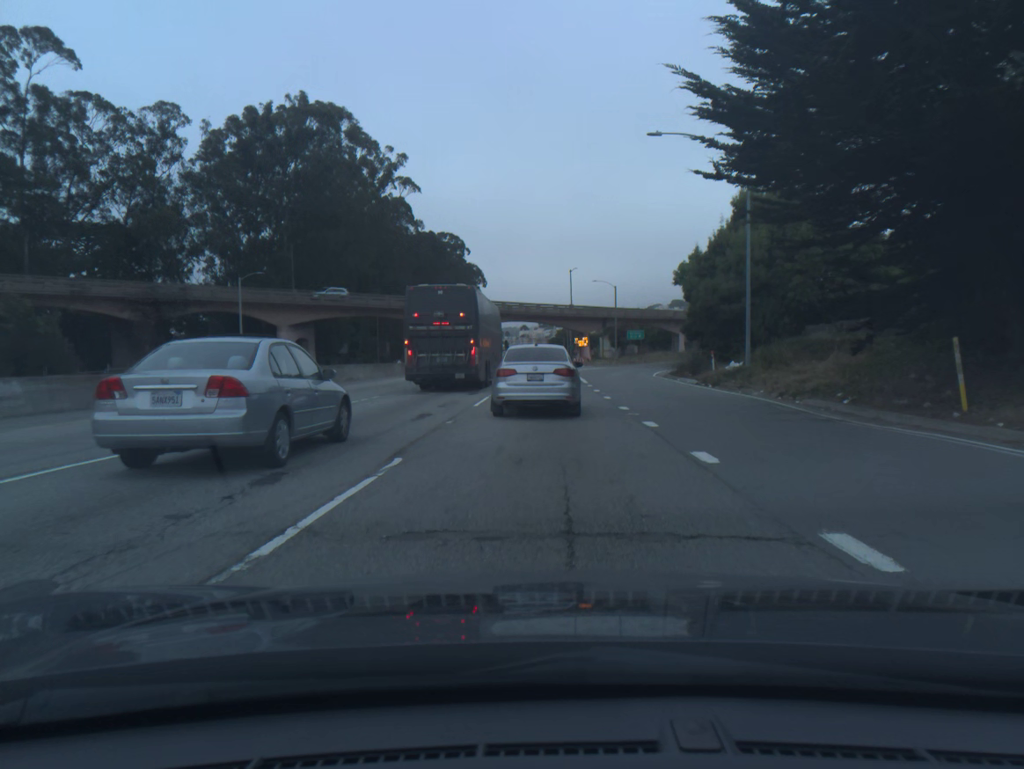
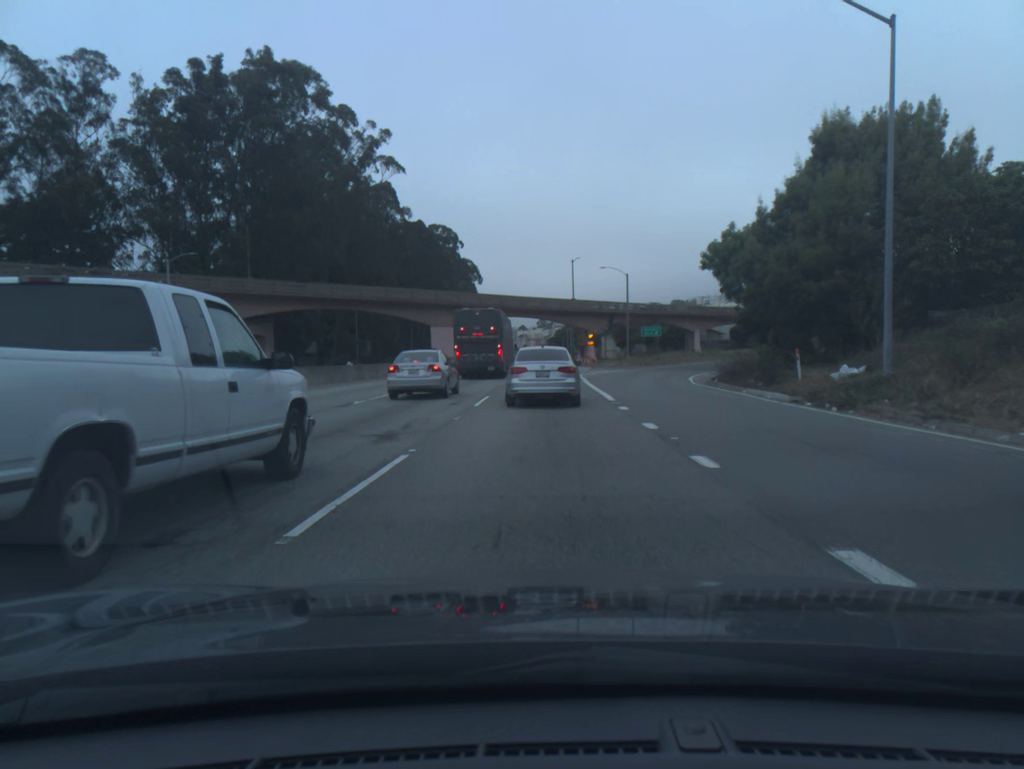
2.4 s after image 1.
(0.0, +13.8) m; 0°
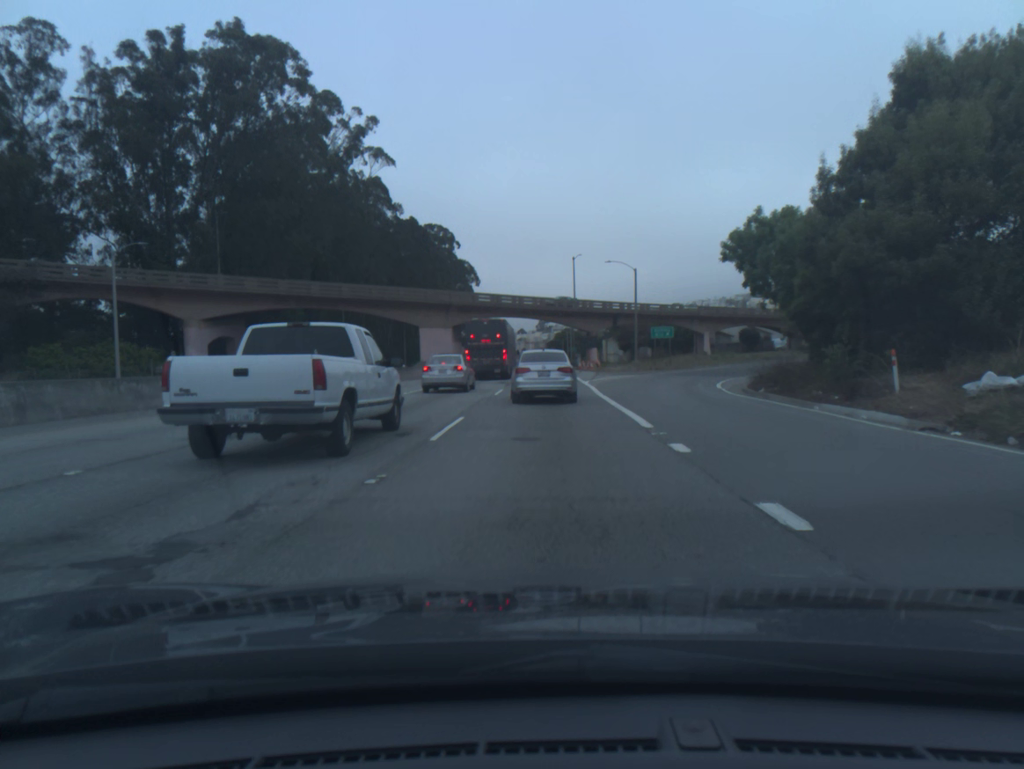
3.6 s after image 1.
(0.0, +7.4) m; 0°
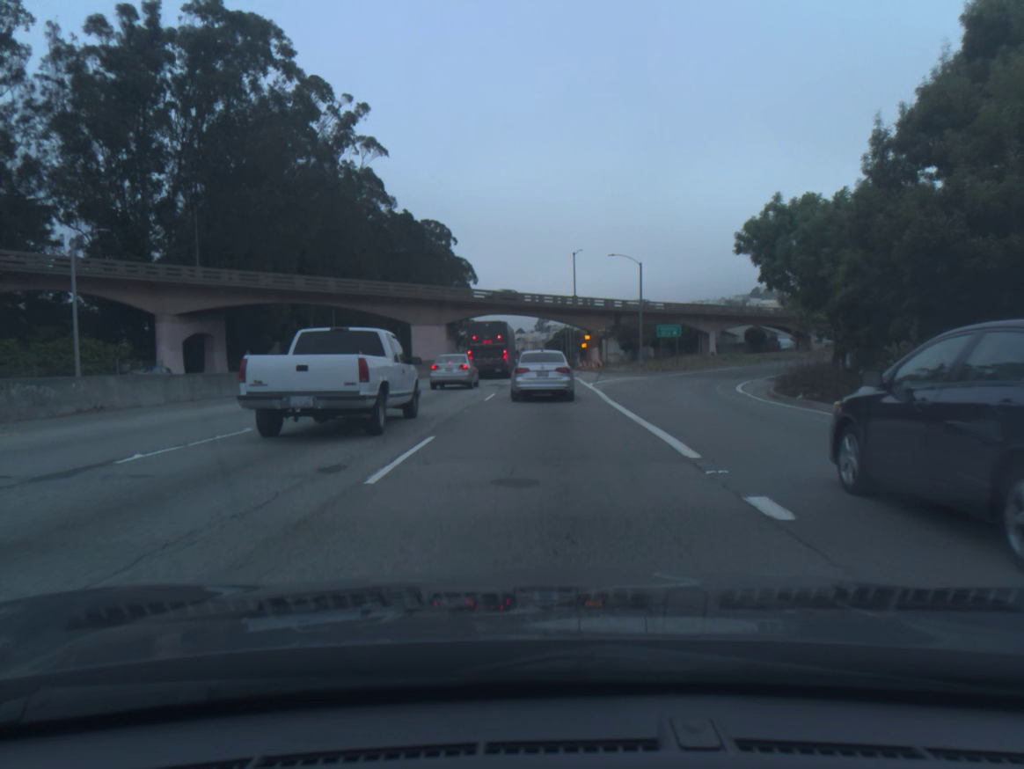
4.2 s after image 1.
(0.0, +4.1) m; 0°
